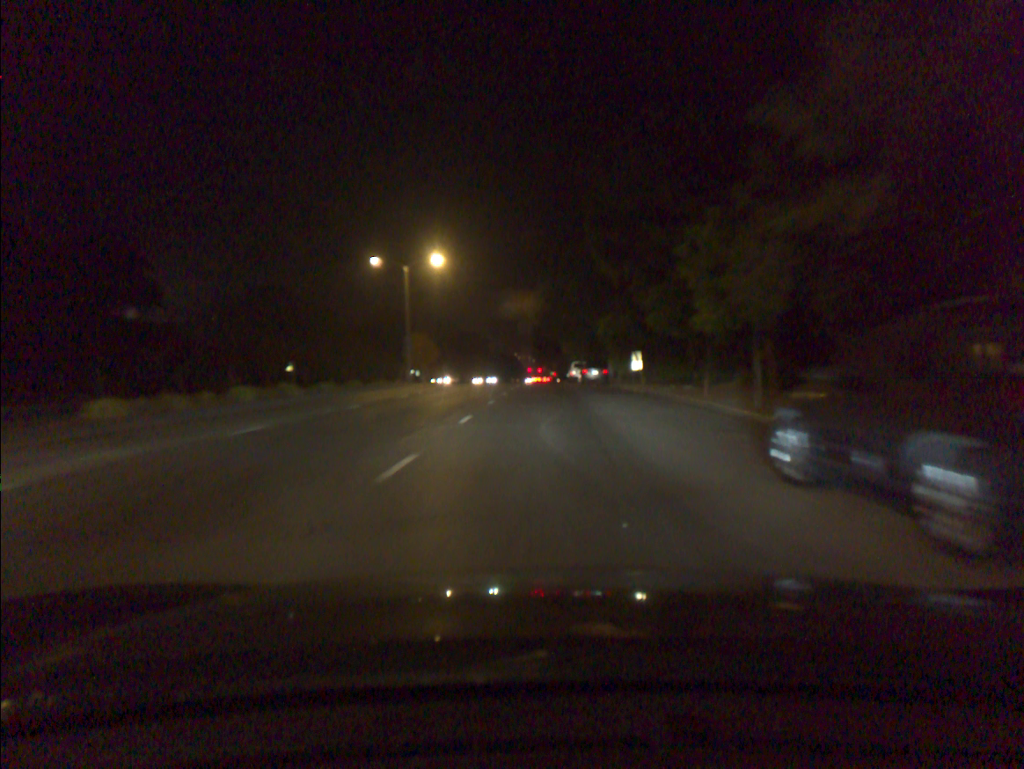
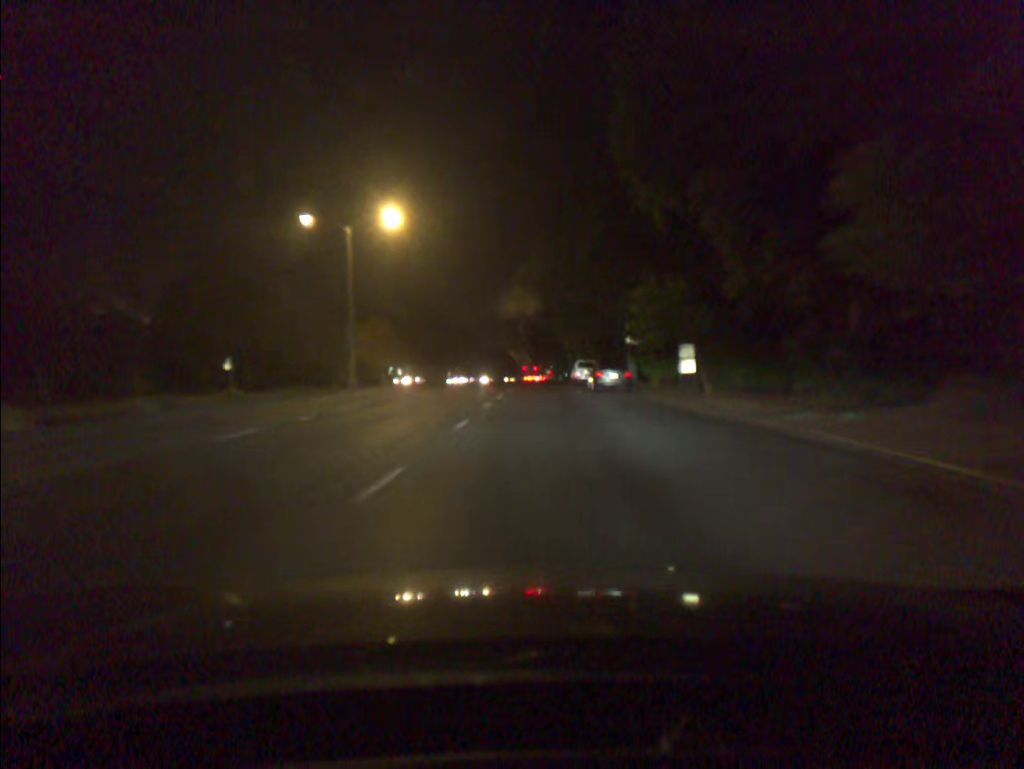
(0.0, +15.3) m; 0°
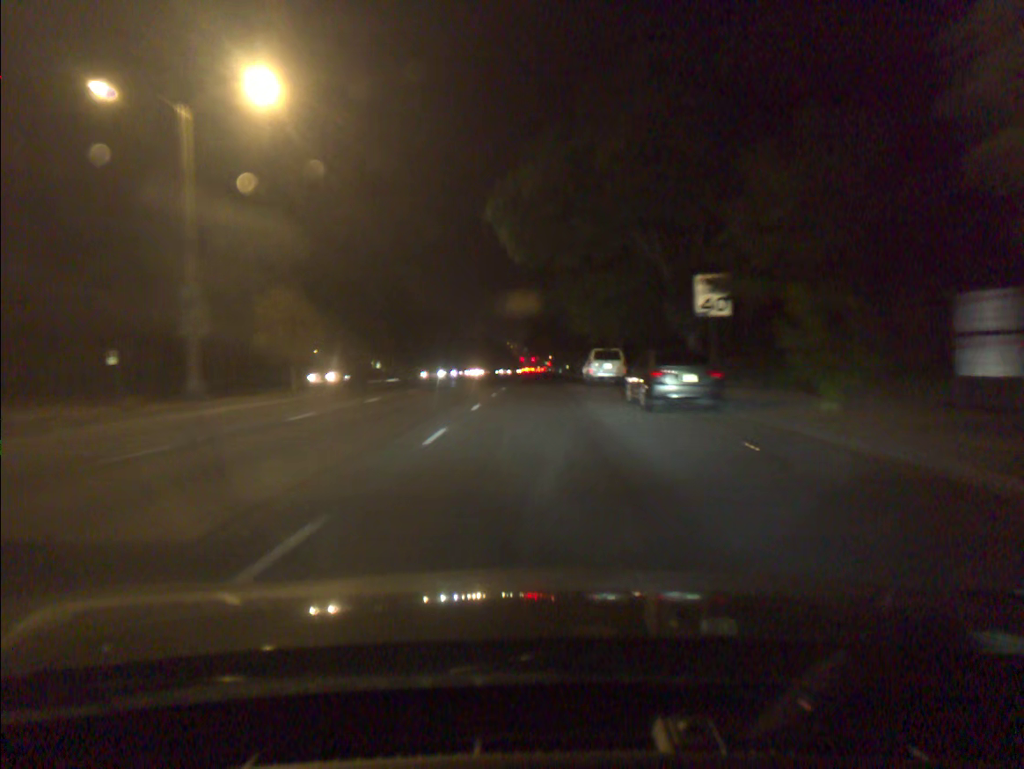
(+0.1, +17.9) m; 0°
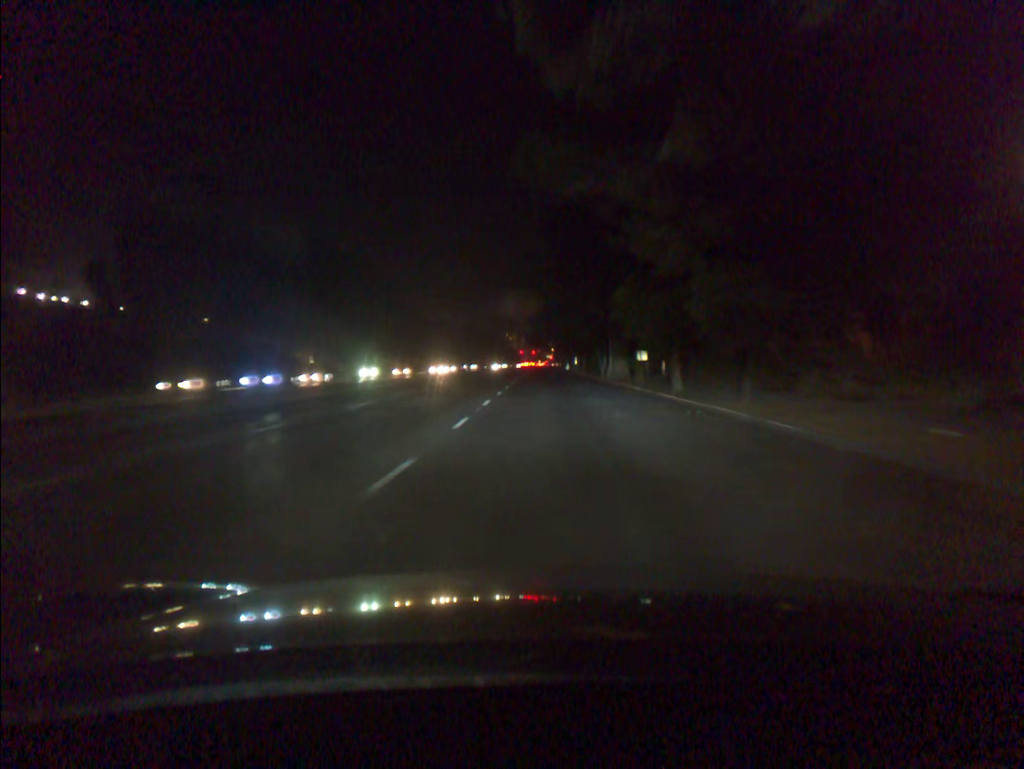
(0.0, +39.1) m; 0°
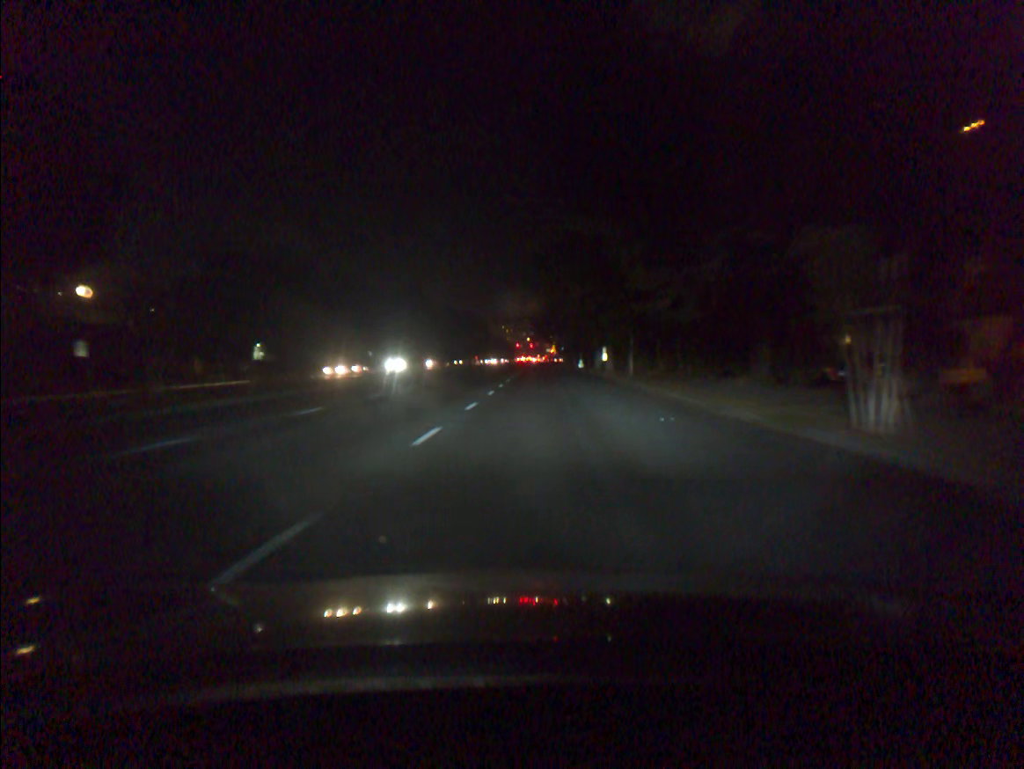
(-0.1, +46.9) m; 0°
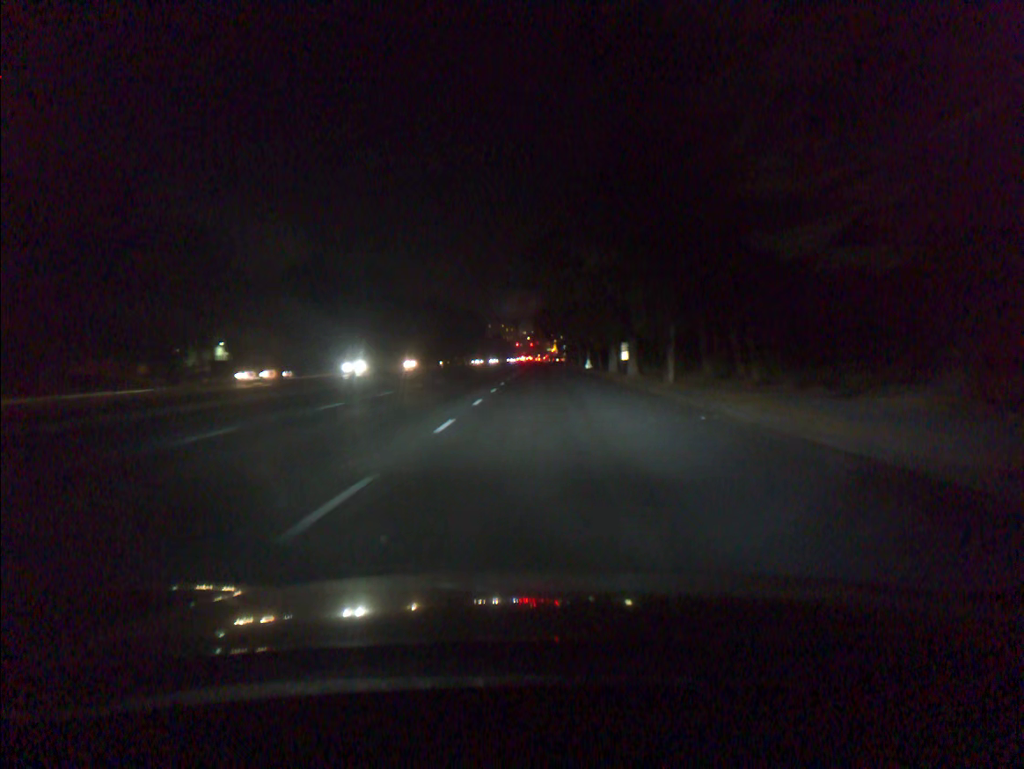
(0.0, +12.7) m; 0°
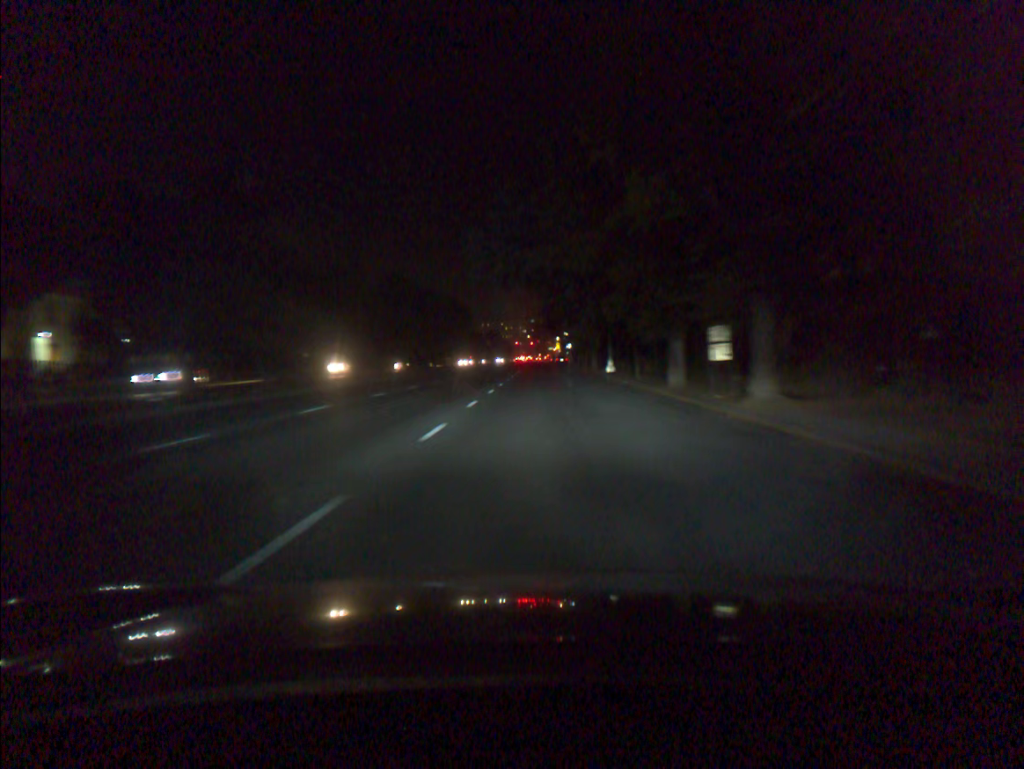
(0.0, +23.0) m; 0°
